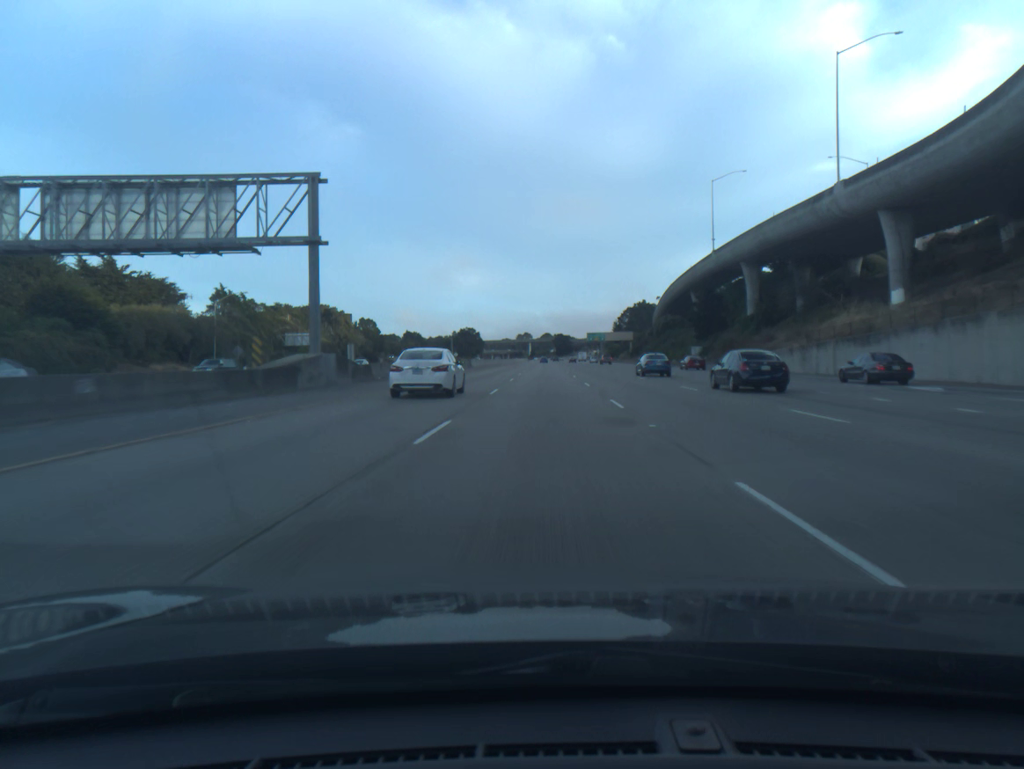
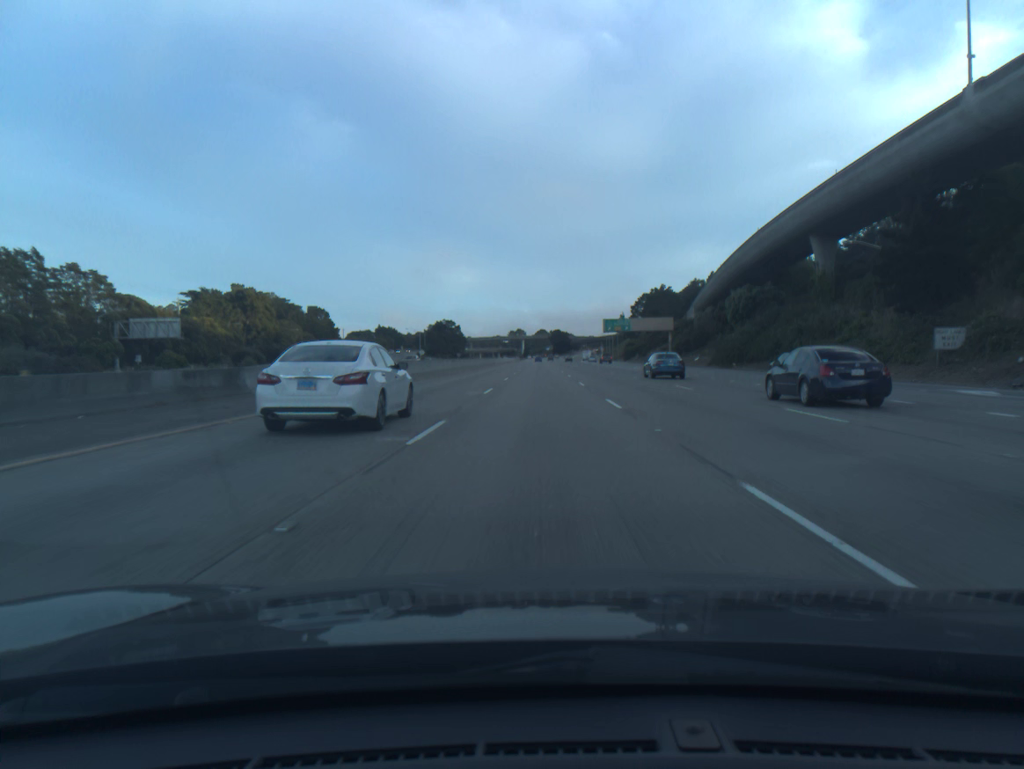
(+0.2, +73.1) m; 0°
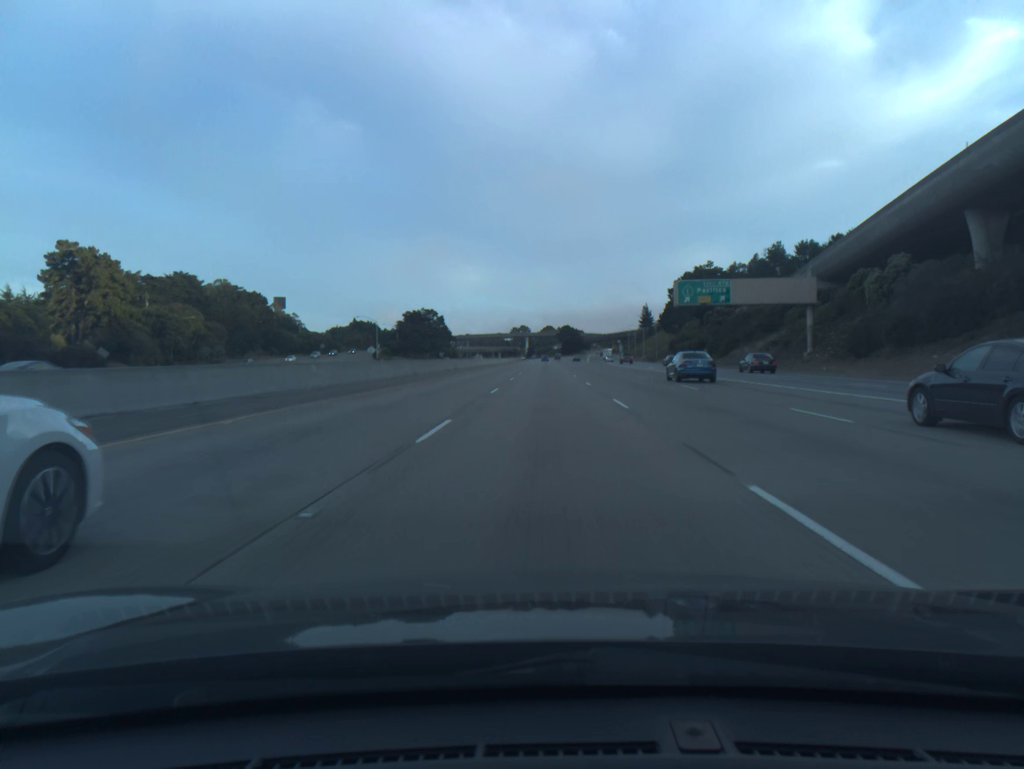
(-0.2, +73.1) m; 0°
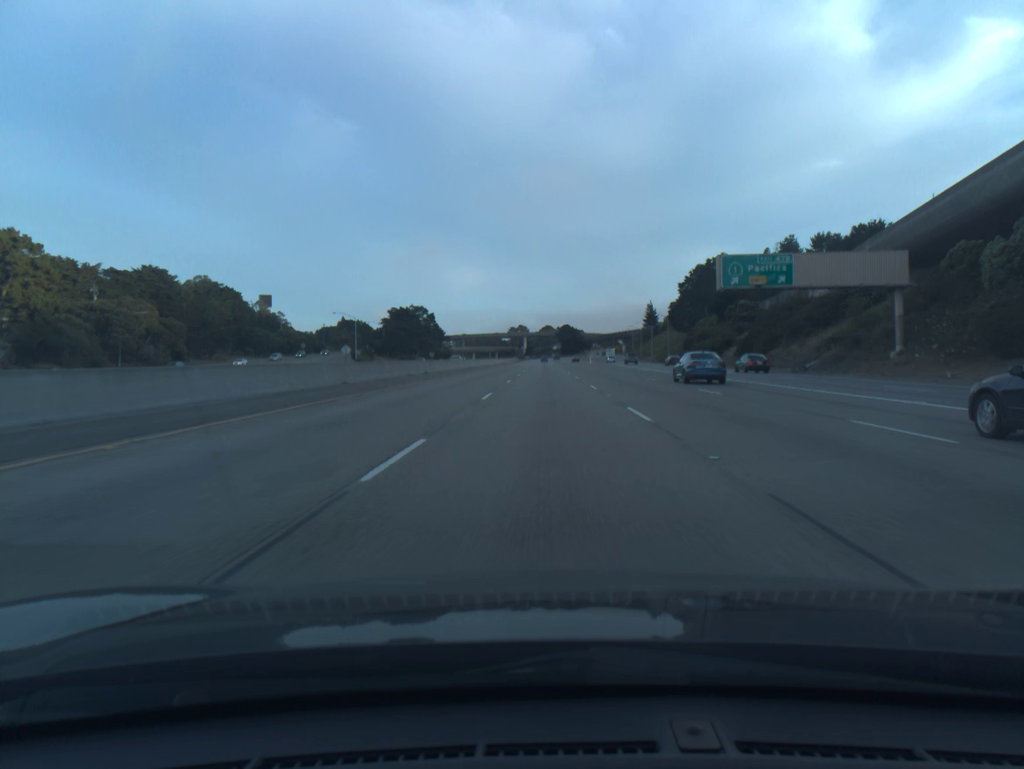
(0.0, +18.3) m; 0°
